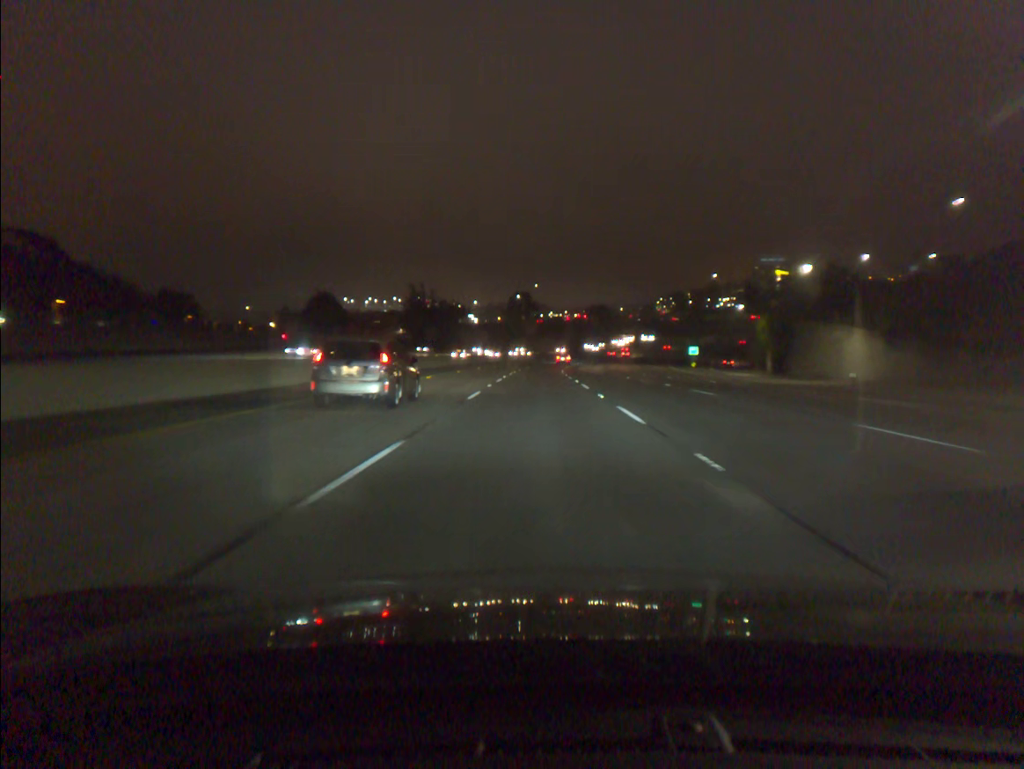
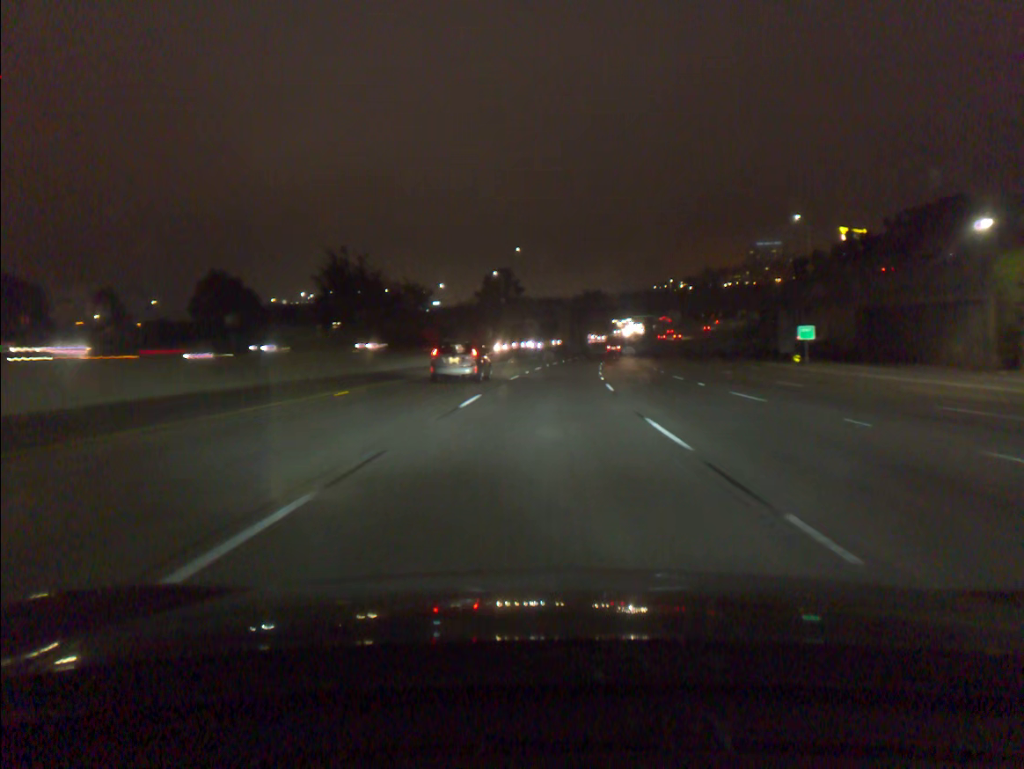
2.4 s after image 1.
(+0.2, +62.7) m; +1°
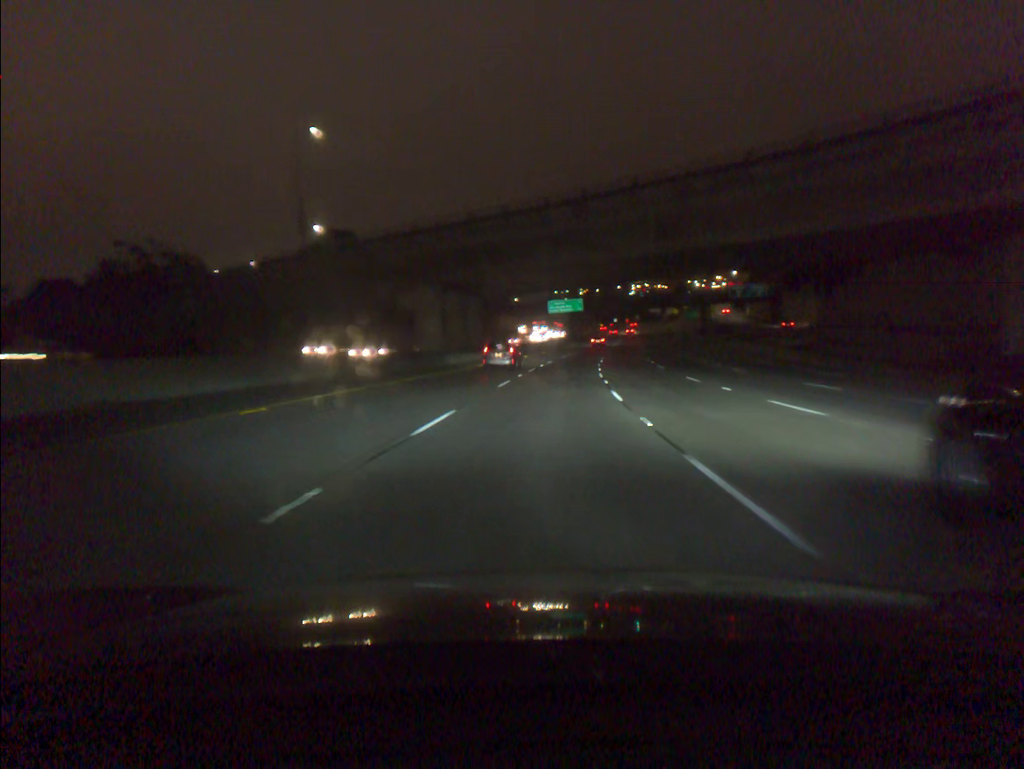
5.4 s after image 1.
(+4.9, +78.1) m; +7°
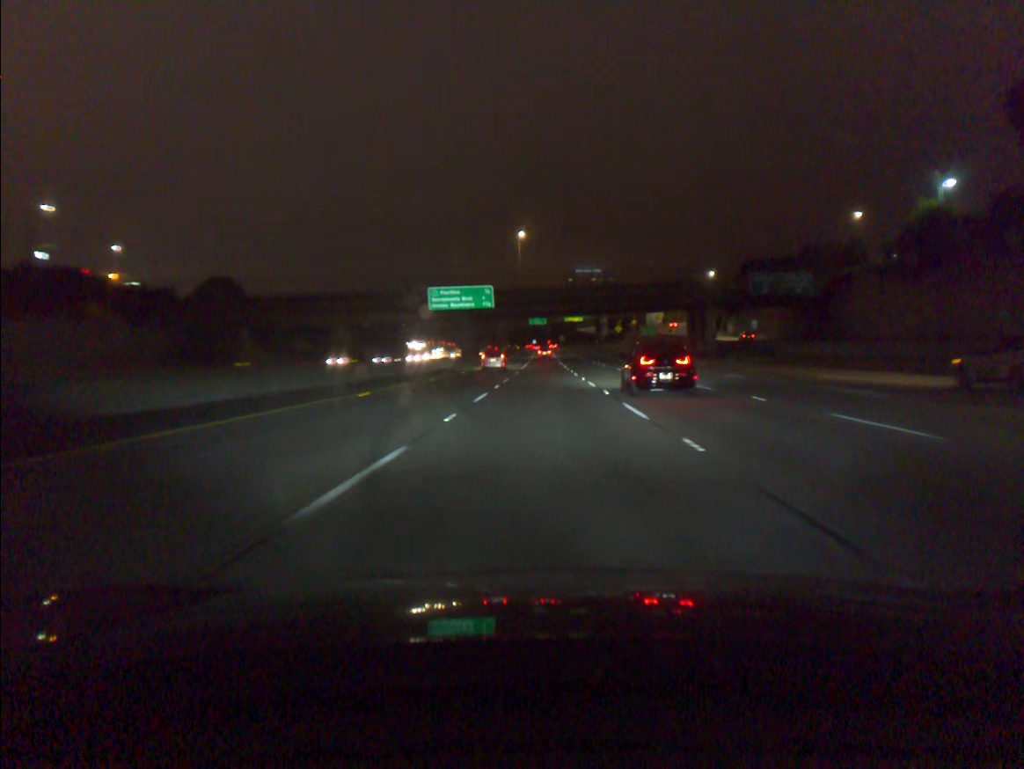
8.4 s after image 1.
(+4.5, +78.0) m; +6°
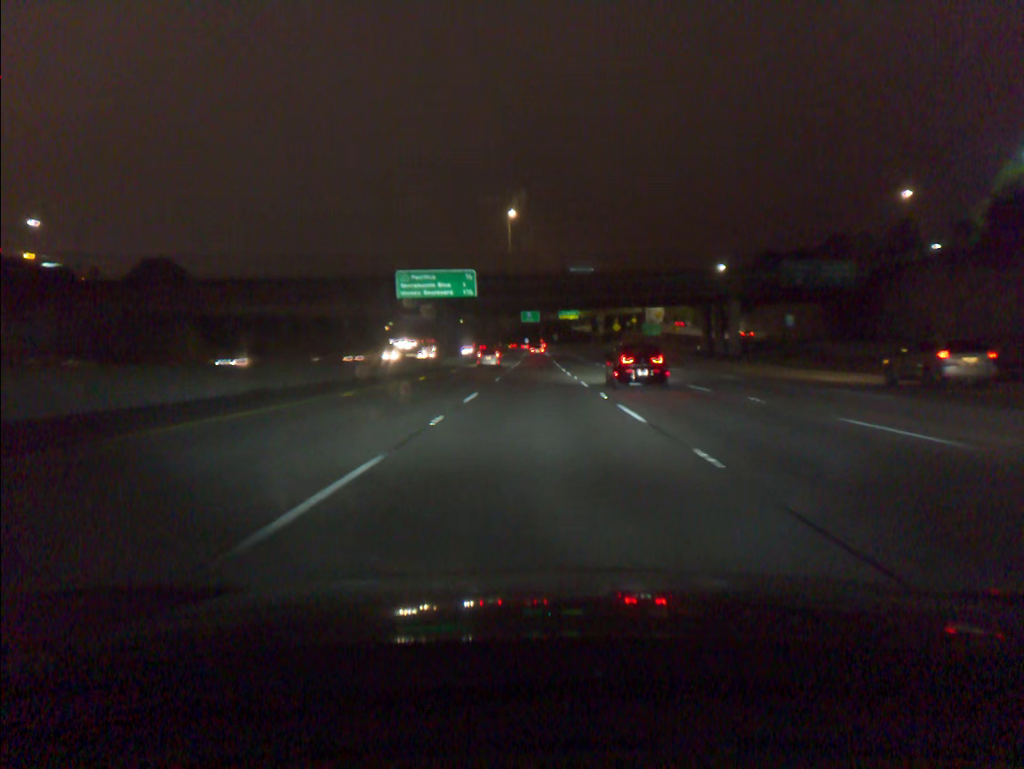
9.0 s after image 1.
(+0.1, +15.6) m; +1°
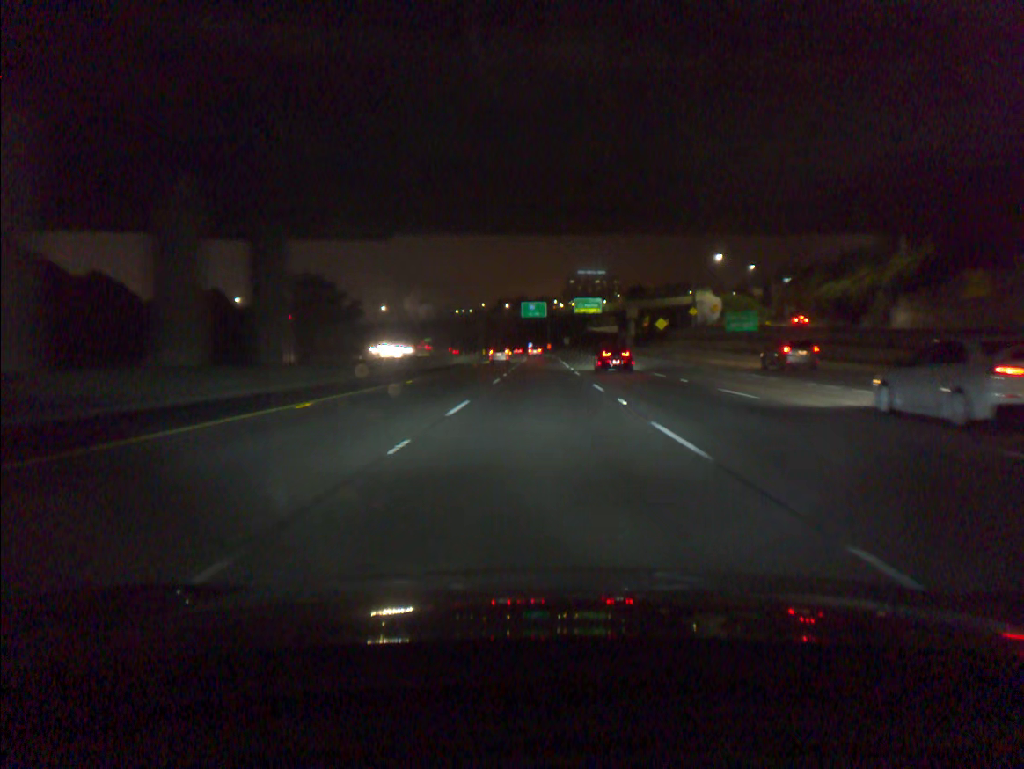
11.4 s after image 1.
(-0.1, +63.2) m; 0°
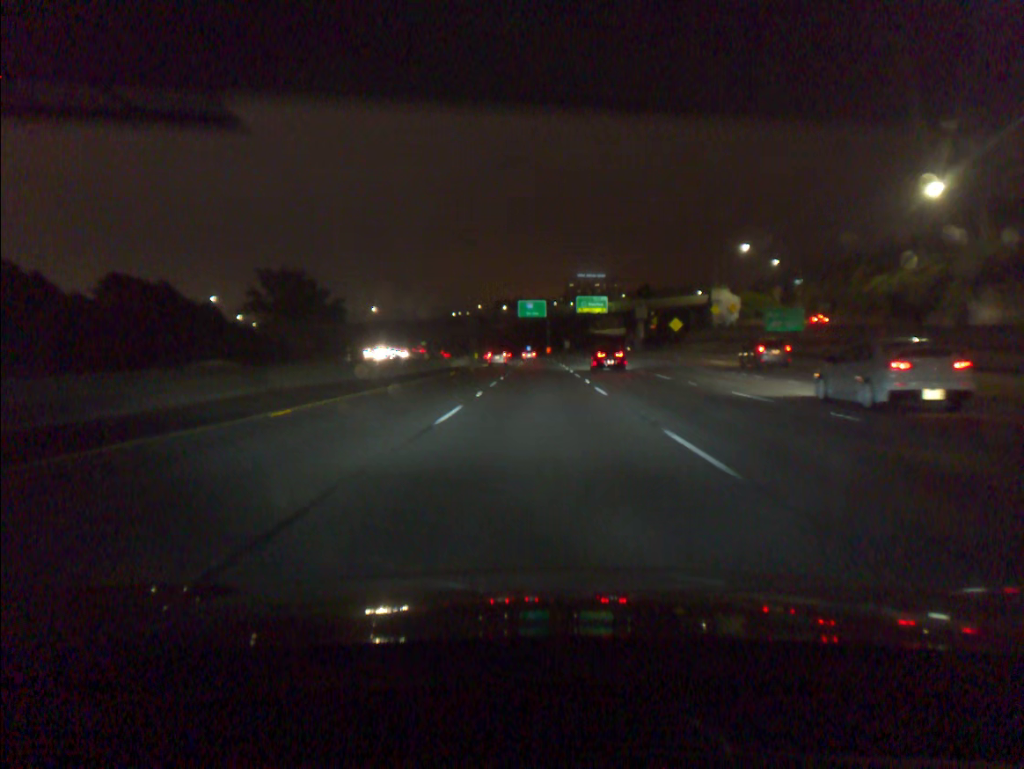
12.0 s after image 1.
(0.0, +16.1) m; 0°
